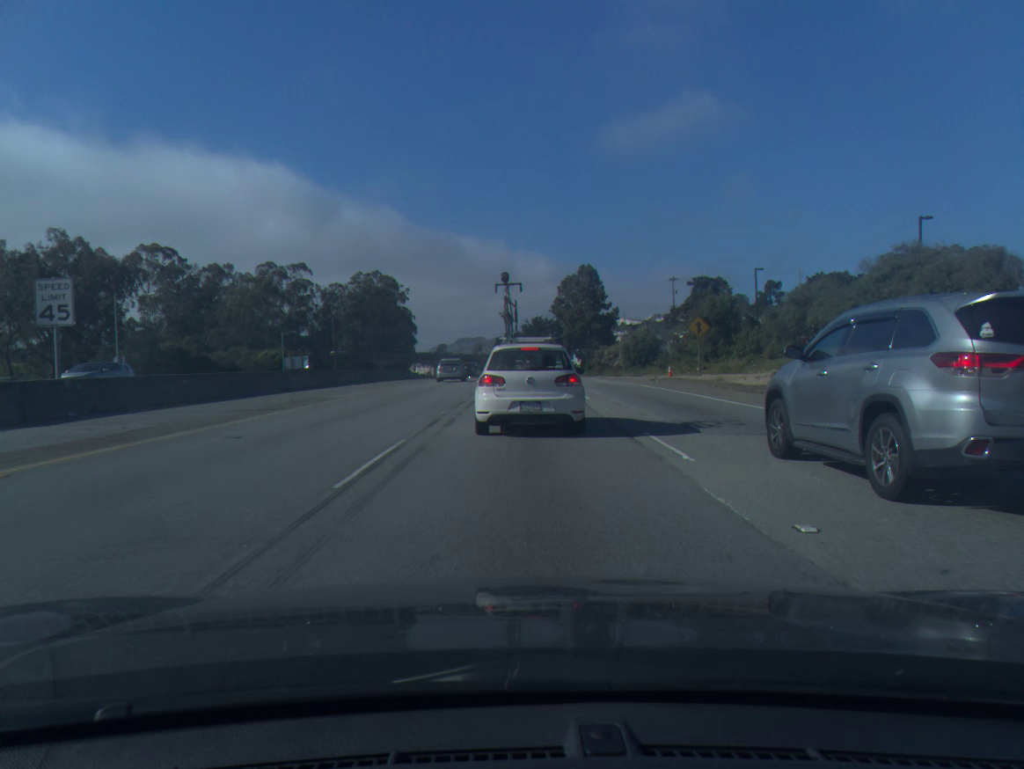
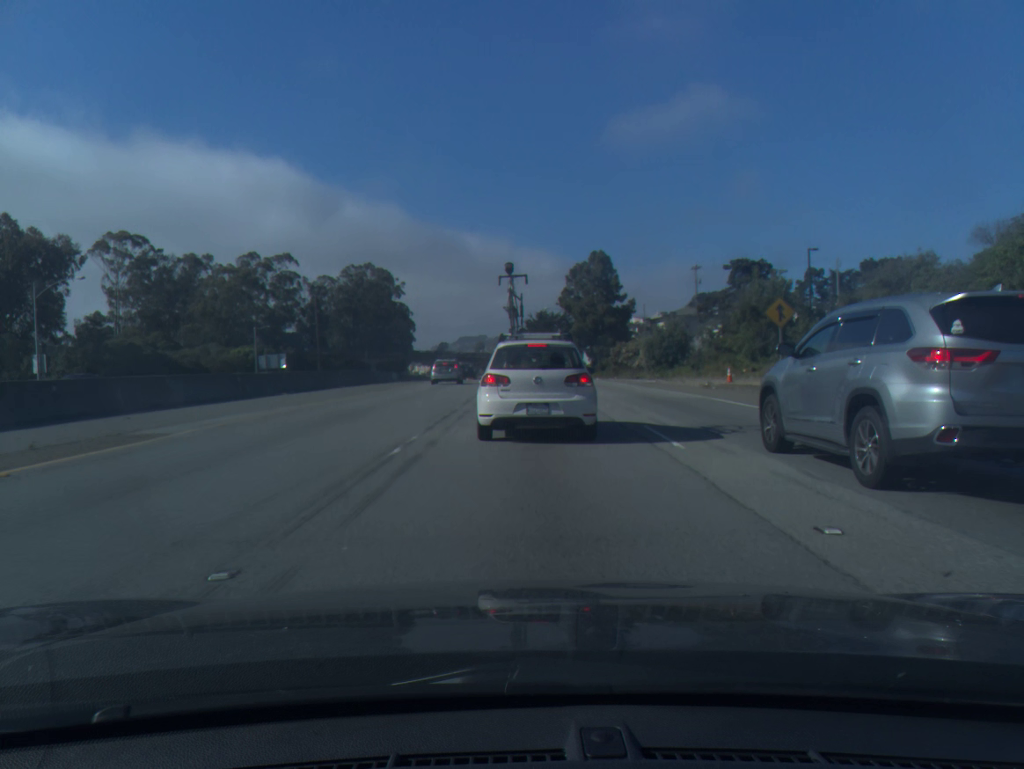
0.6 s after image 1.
(0.0, +13.2) m; 0°
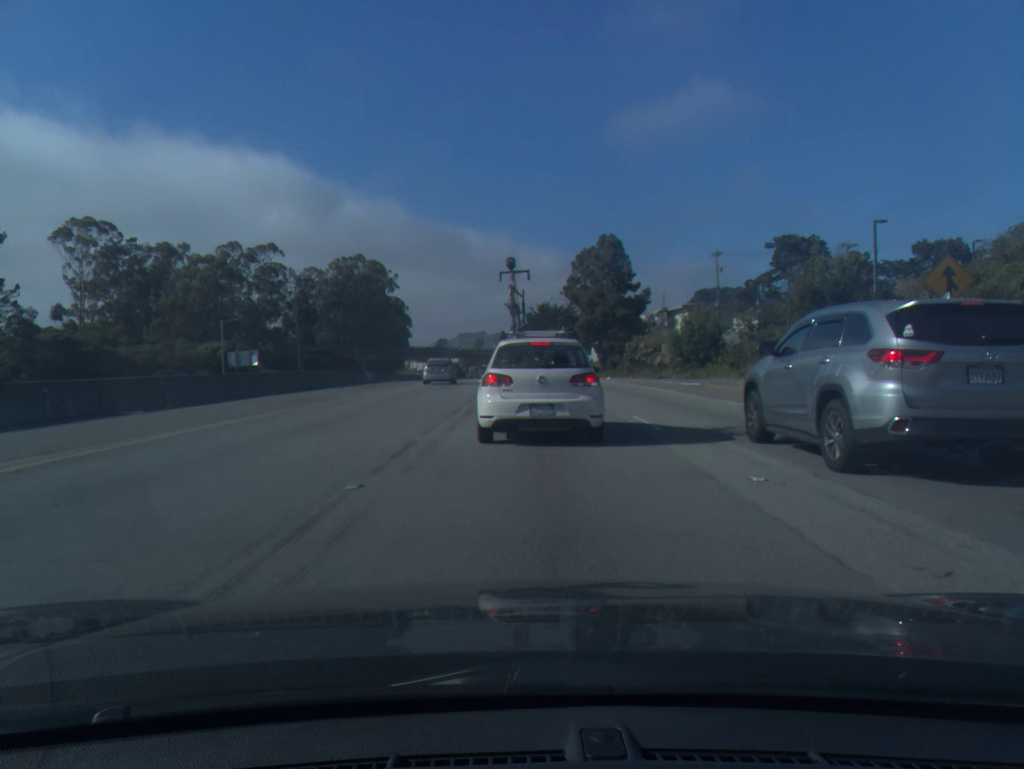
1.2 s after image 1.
(0.0, +12.5) m; 0°
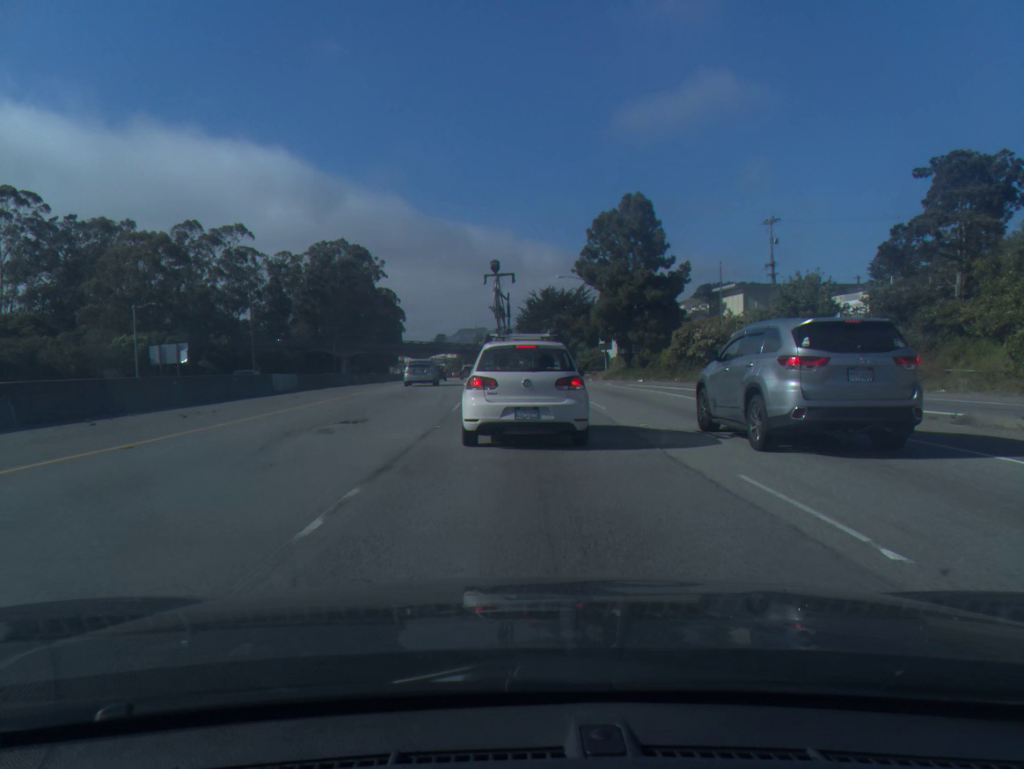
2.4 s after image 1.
(0.0, +22.9) m; 0°
